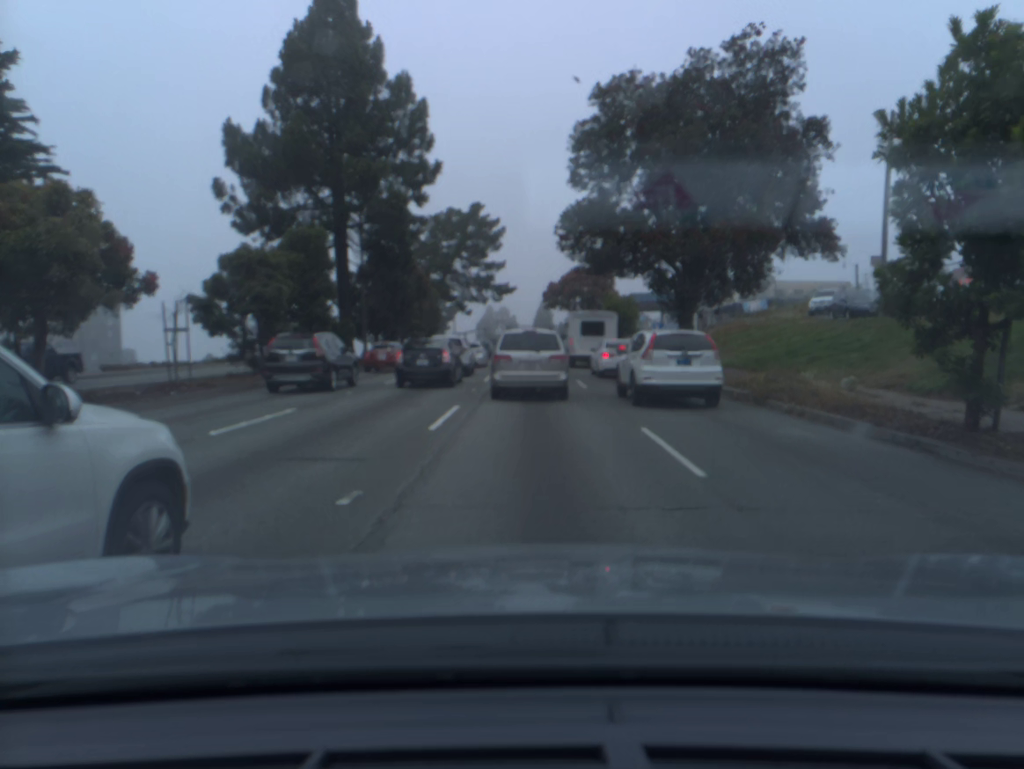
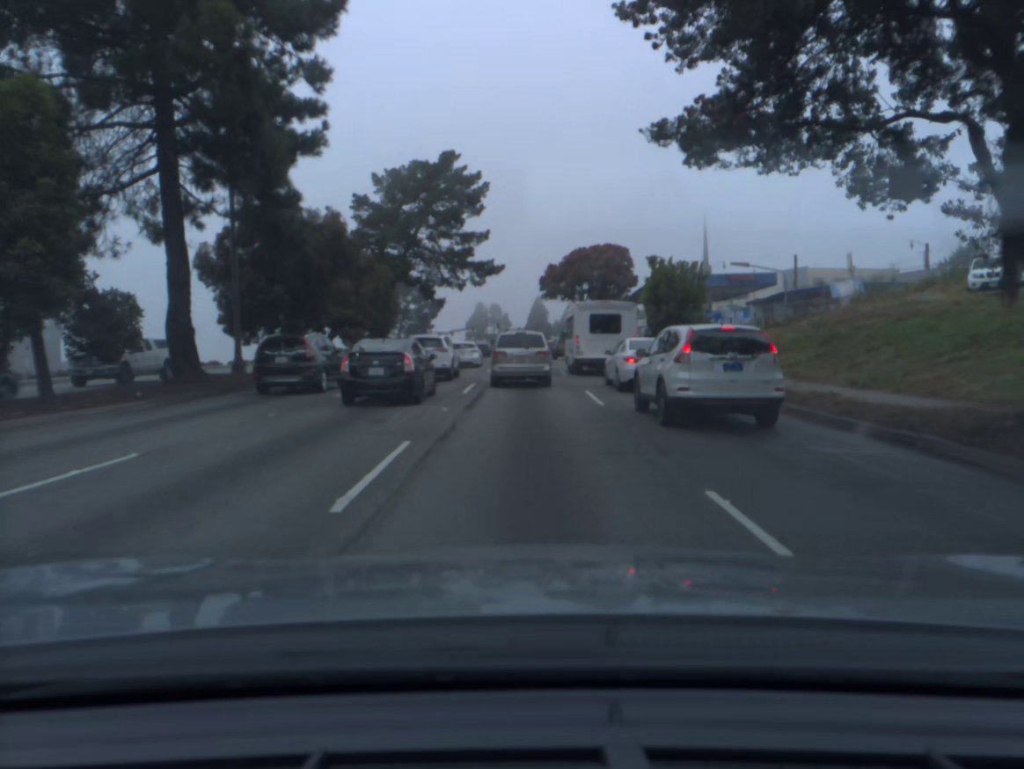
(+0.2, +20.1) m; +1°
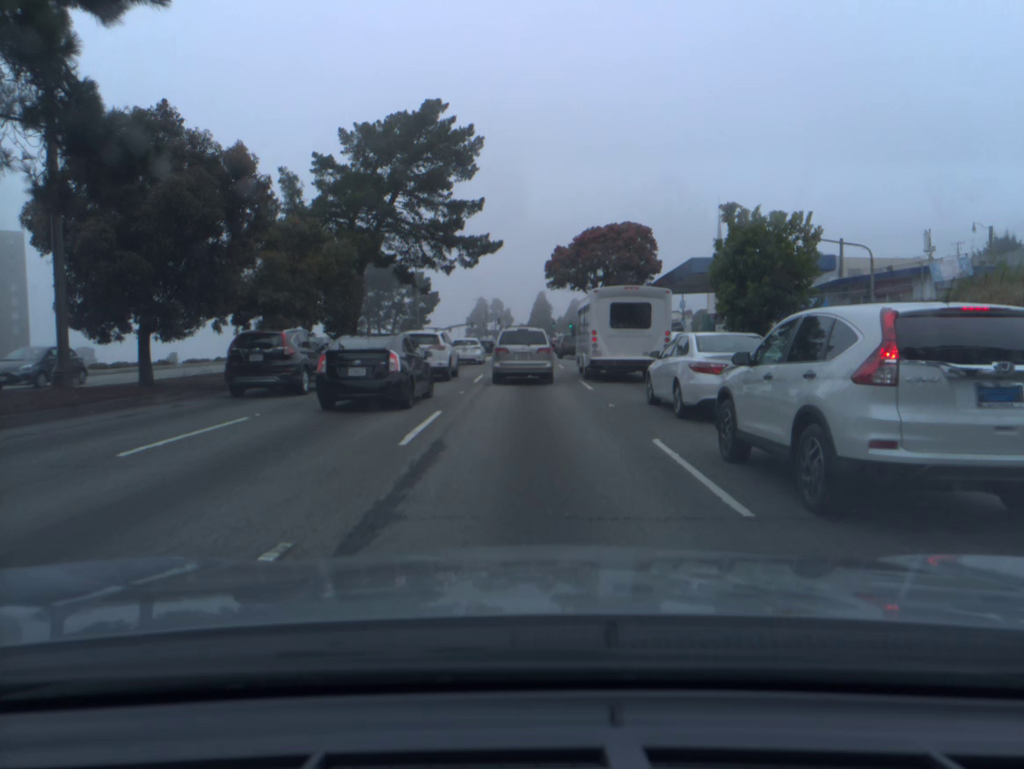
(0.0, +10.7) m; 0°
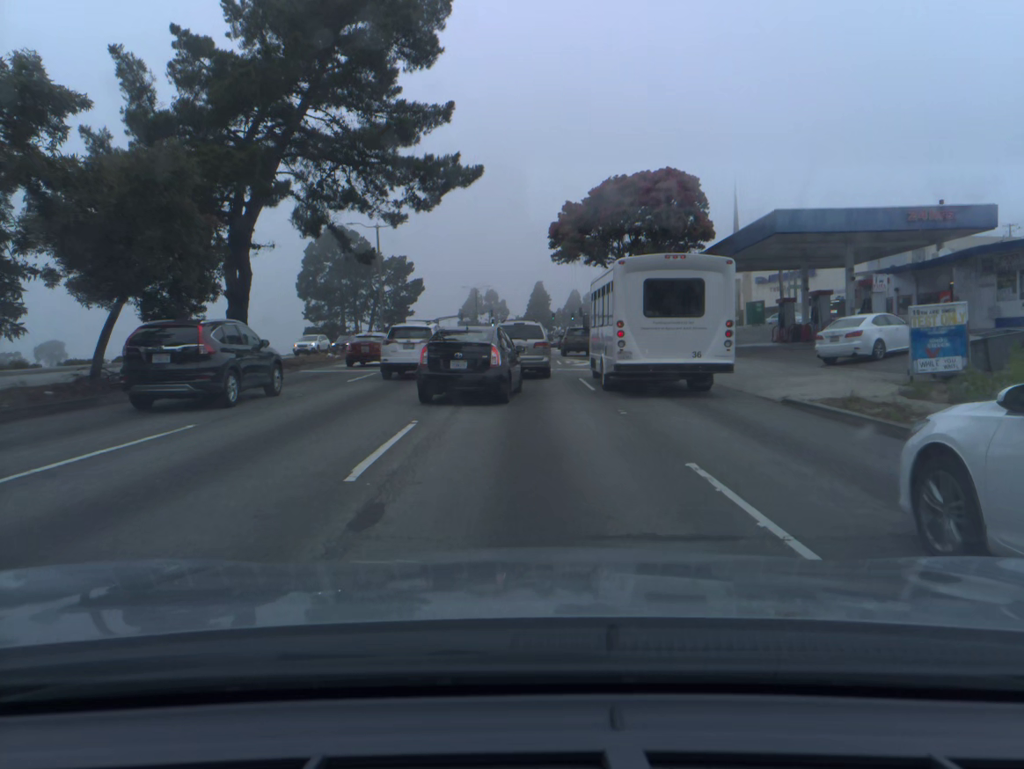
(0.0, +17.1) m; +1°
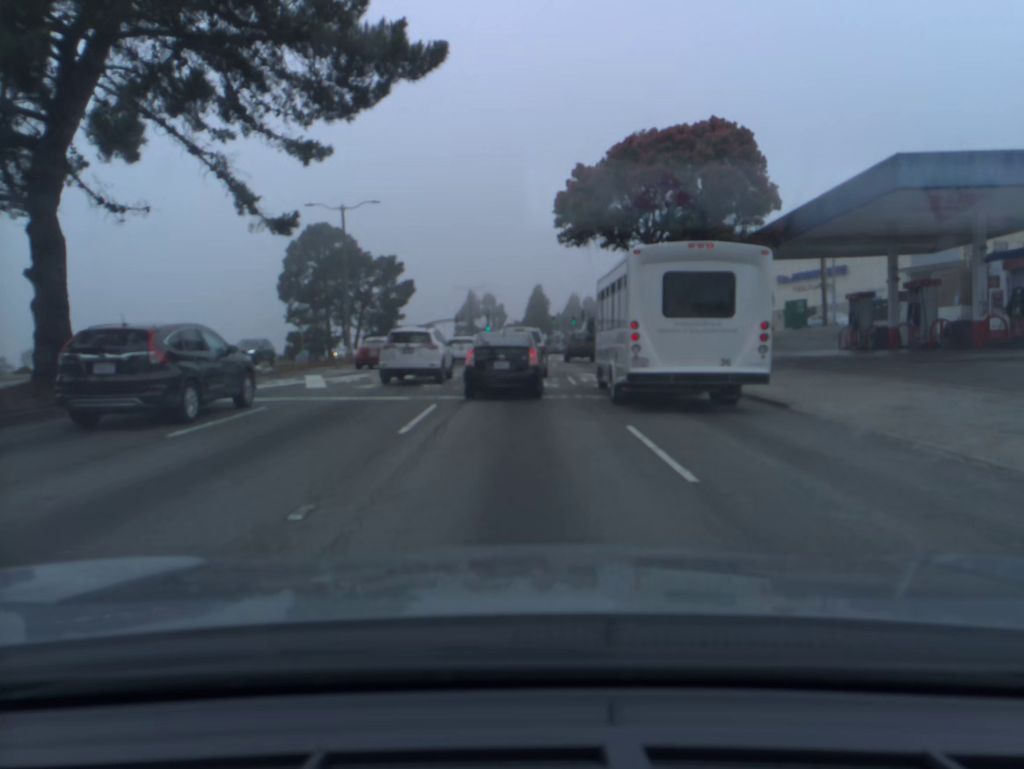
(0.0, +11.2) m; 0°
